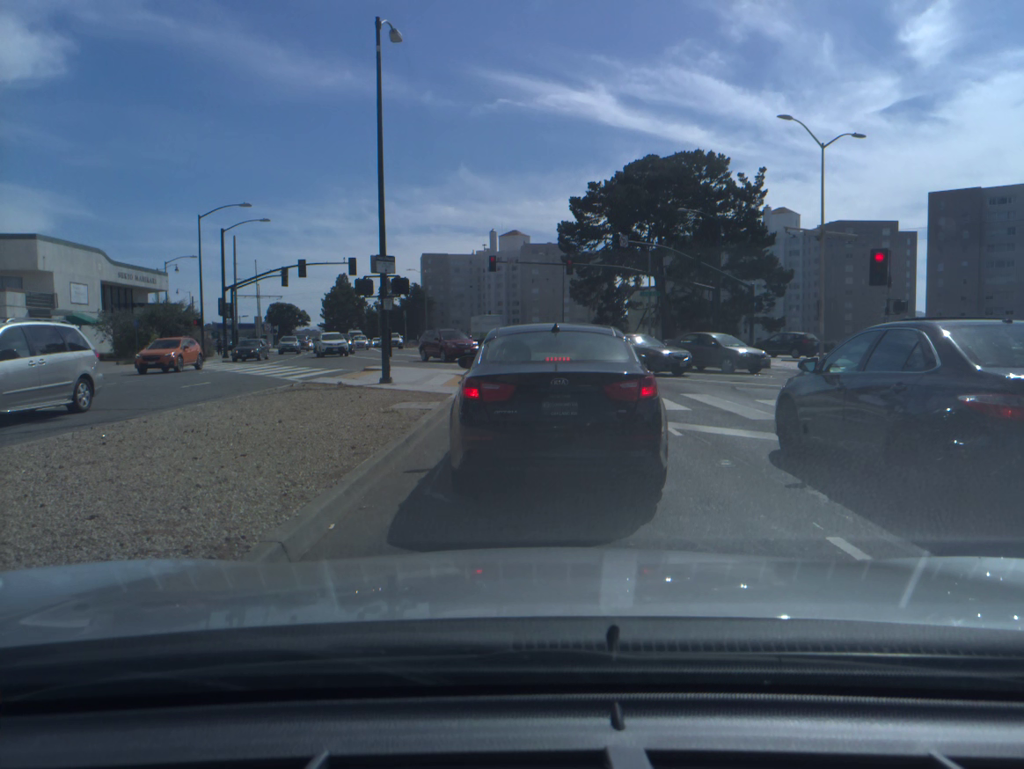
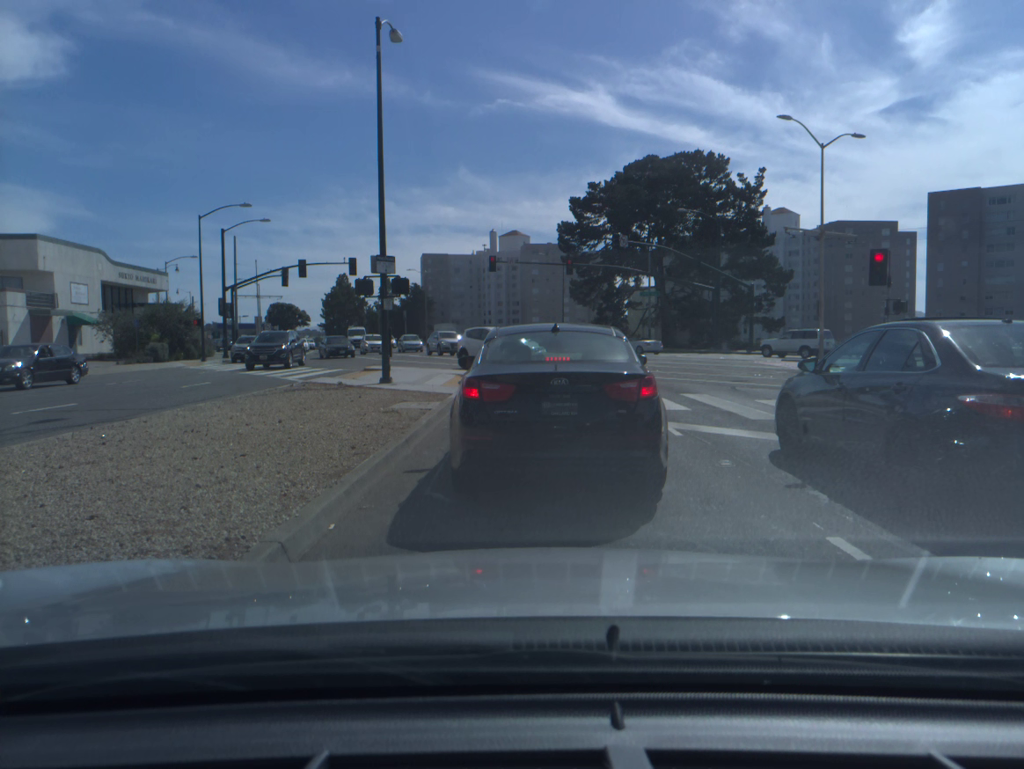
(0.0, 0.0) m; 0°
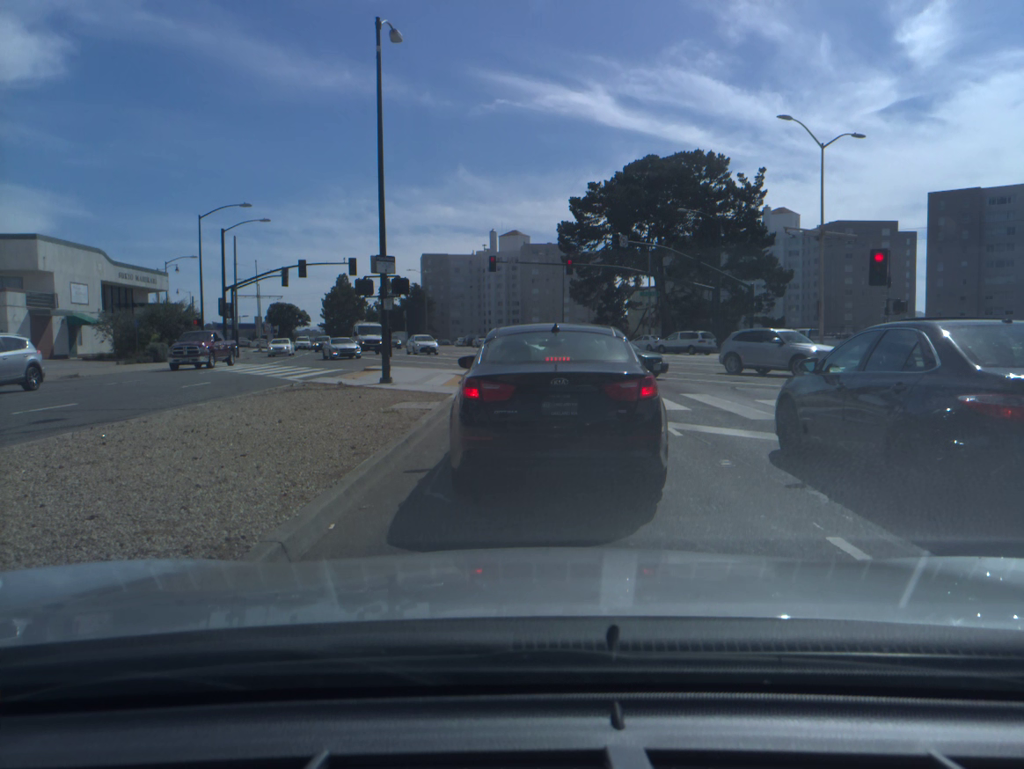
(0.0, 0.0) m; 0°
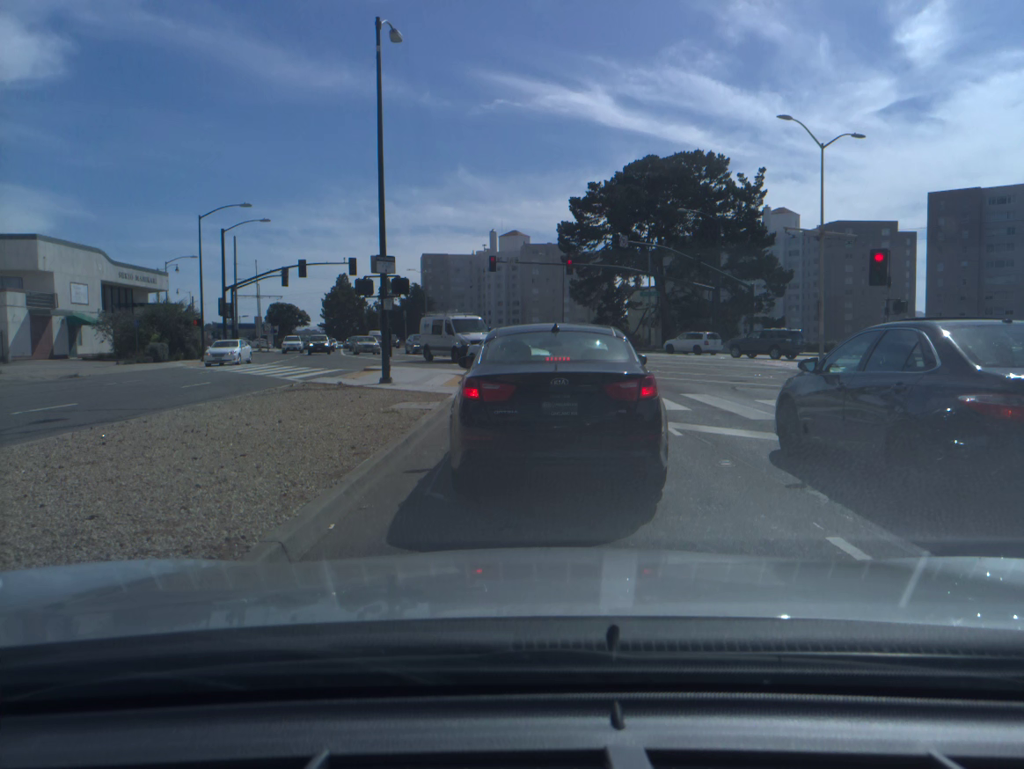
(-0.1, 0.0) m; 0°
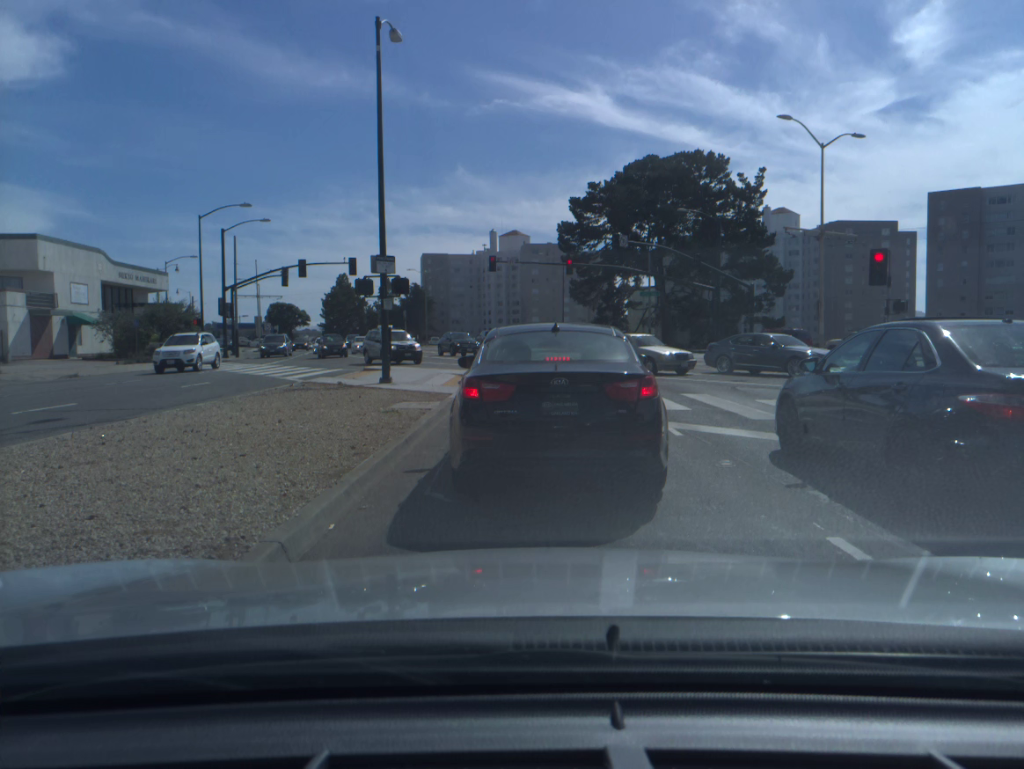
(0.0, 0.0) m; 0°
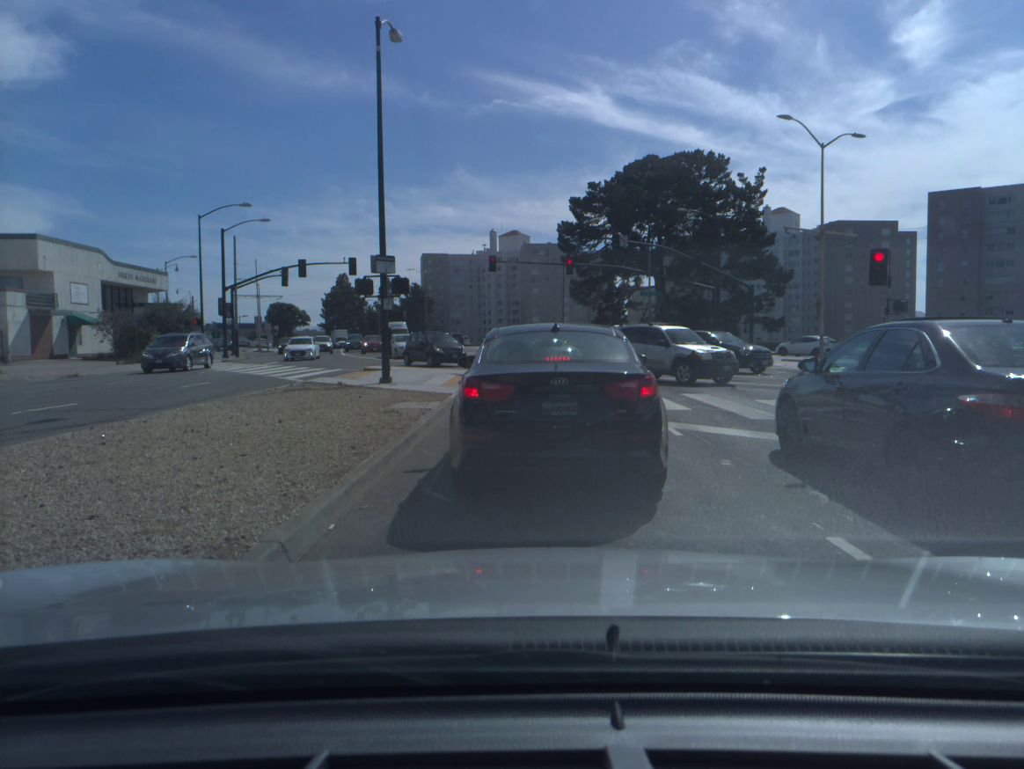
(0.0, 0.0) m; 0°
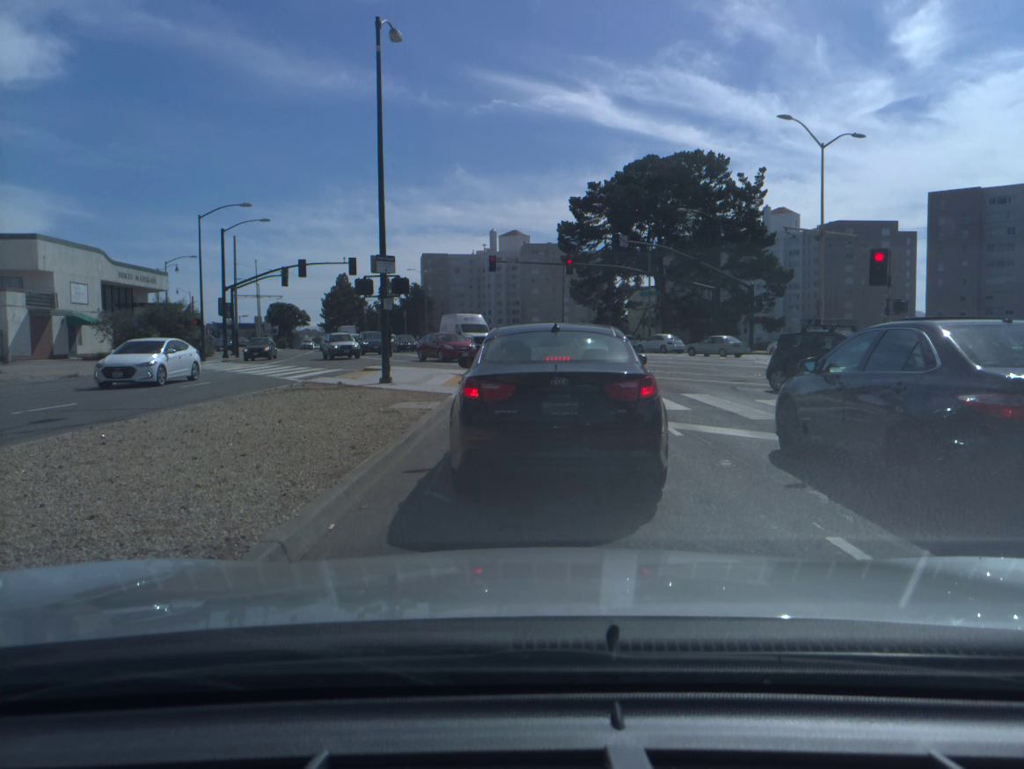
(0.0, 0.0) m; 0°
